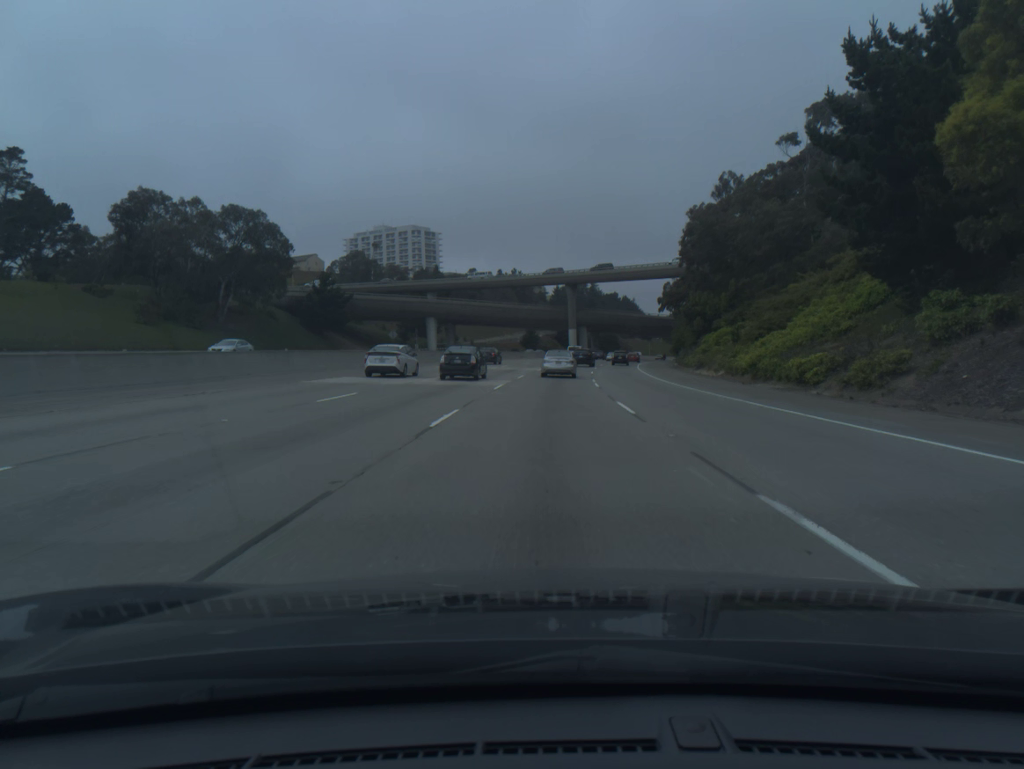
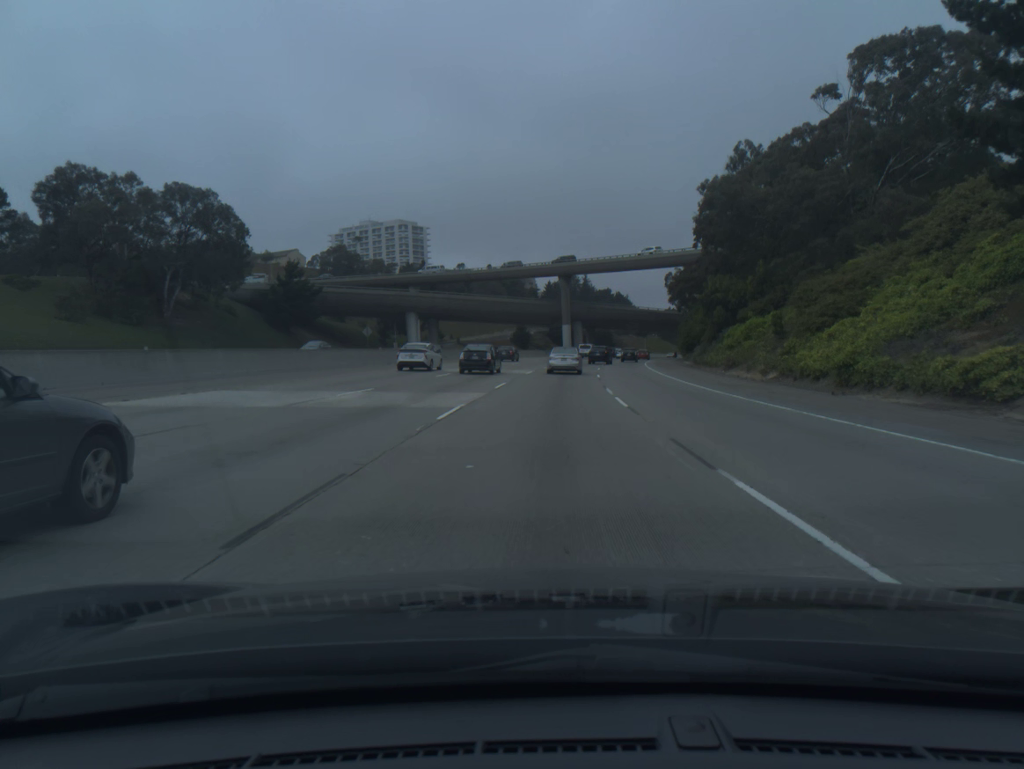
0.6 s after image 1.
(+0.1, +12.9) m; +1°
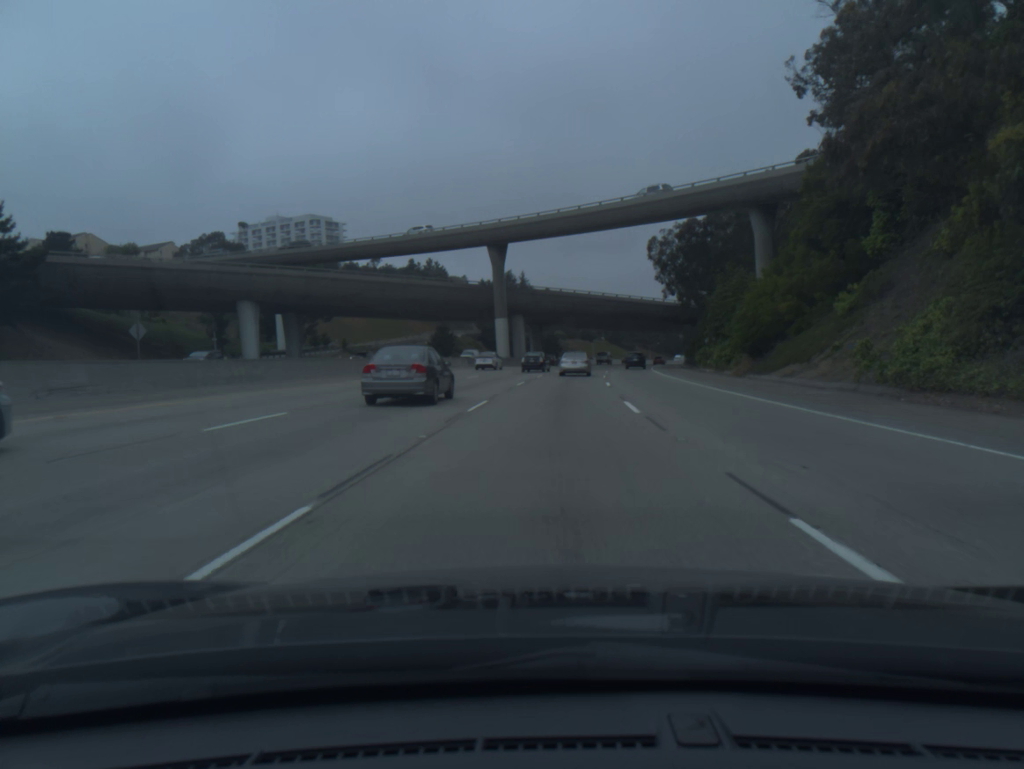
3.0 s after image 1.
(+1.7, +51.7) m; +4°
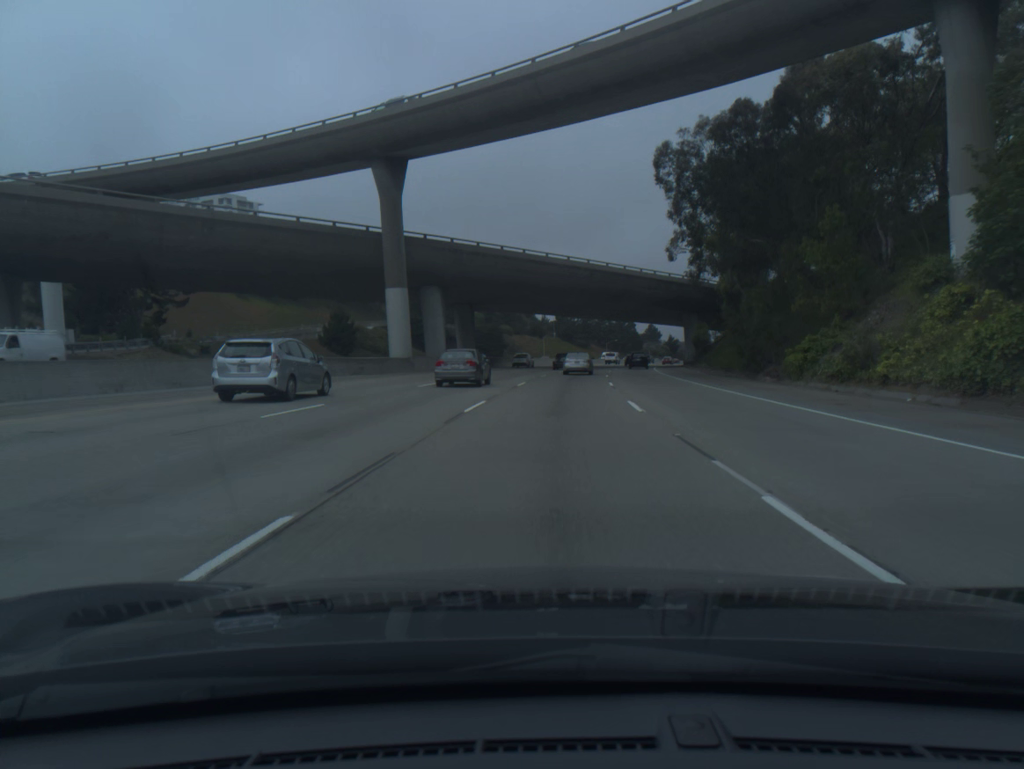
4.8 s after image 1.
(+1.4, +41.1) m; +4°
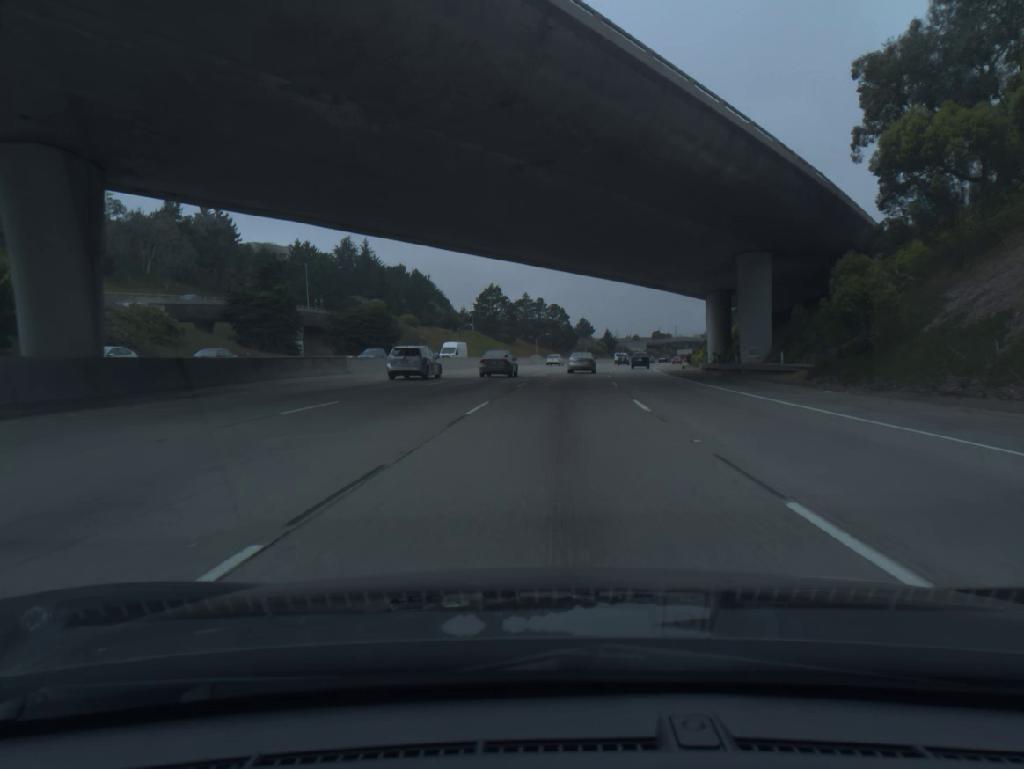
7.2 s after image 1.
(+2.8, +57.5) m; +5°
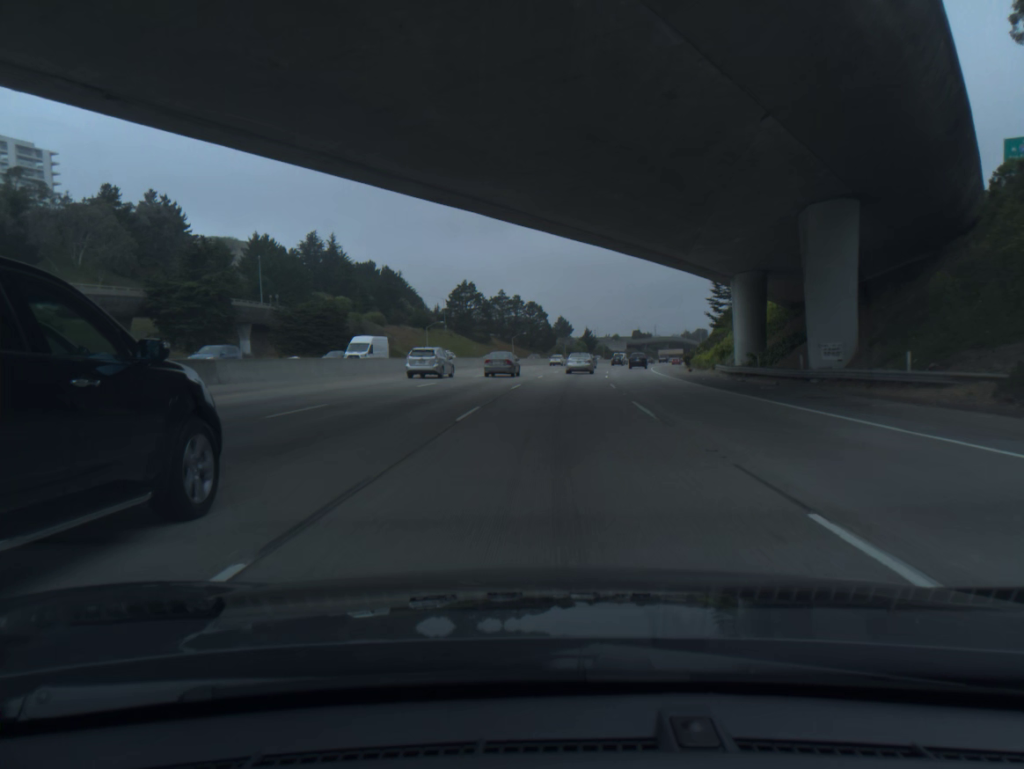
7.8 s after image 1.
(+0.2, +14.9) m; +2°
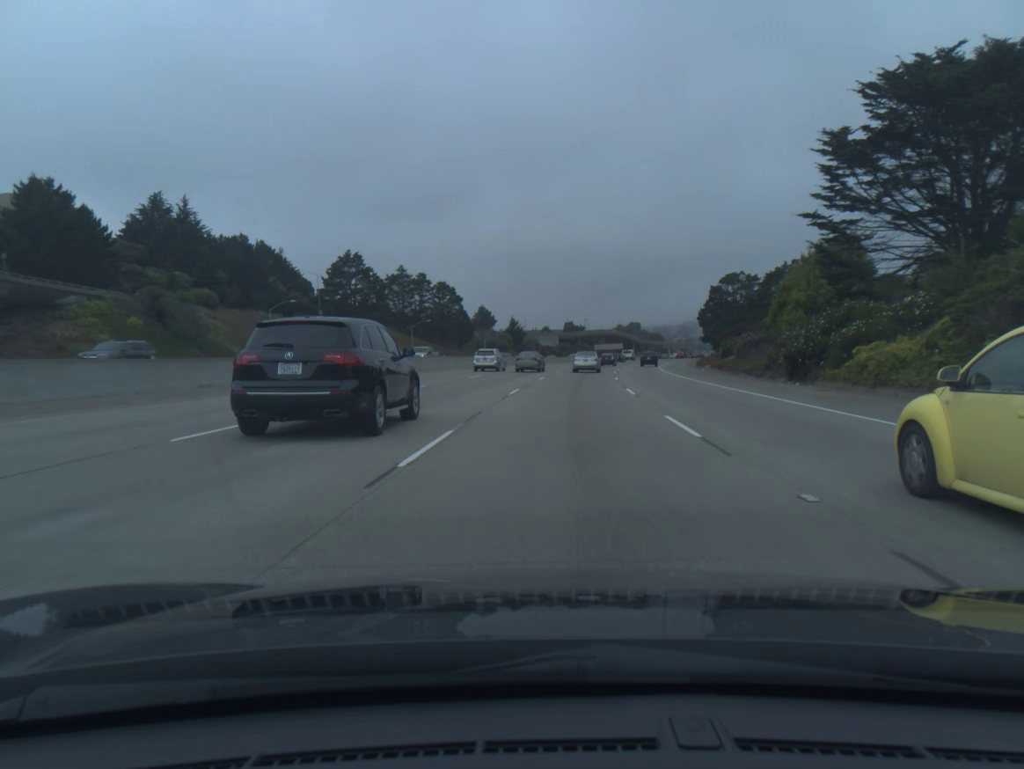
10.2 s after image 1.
(+2.9, +61.6) m; +5°
